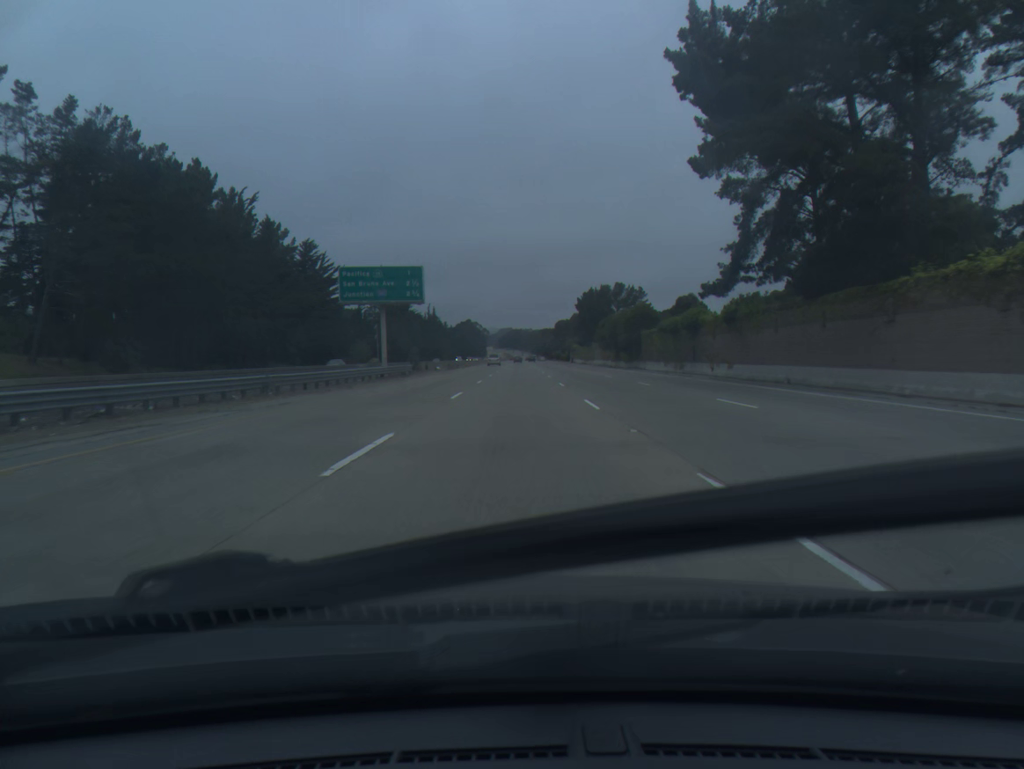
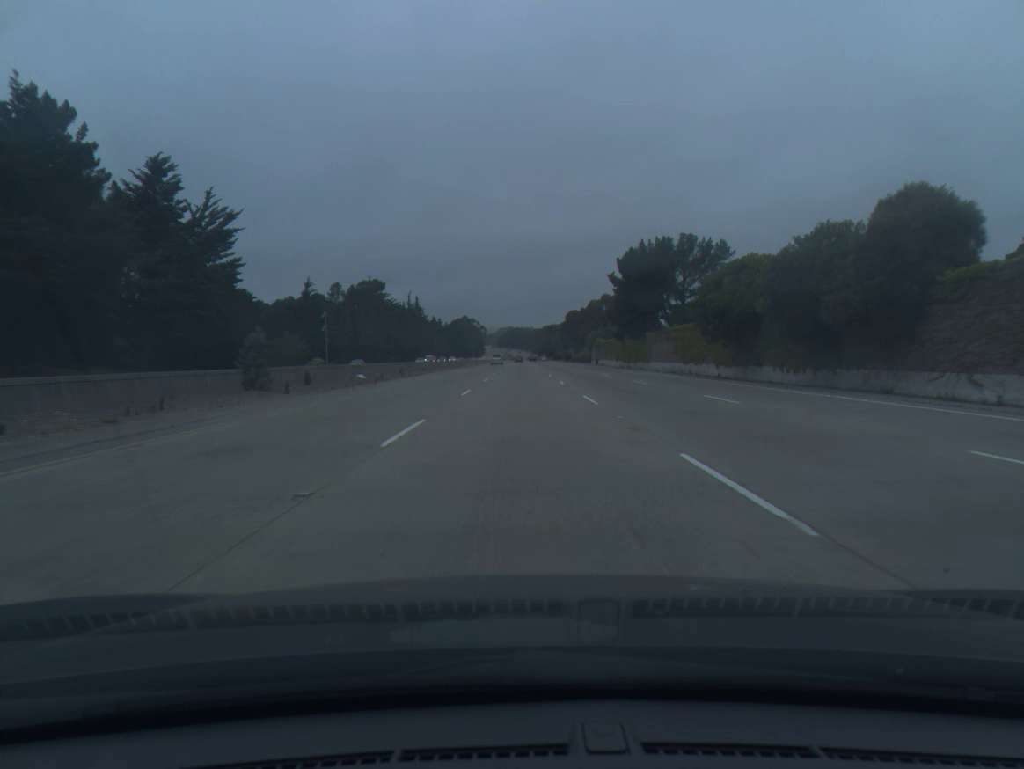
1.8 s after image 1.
(-0.2, +56.2) m; 0°
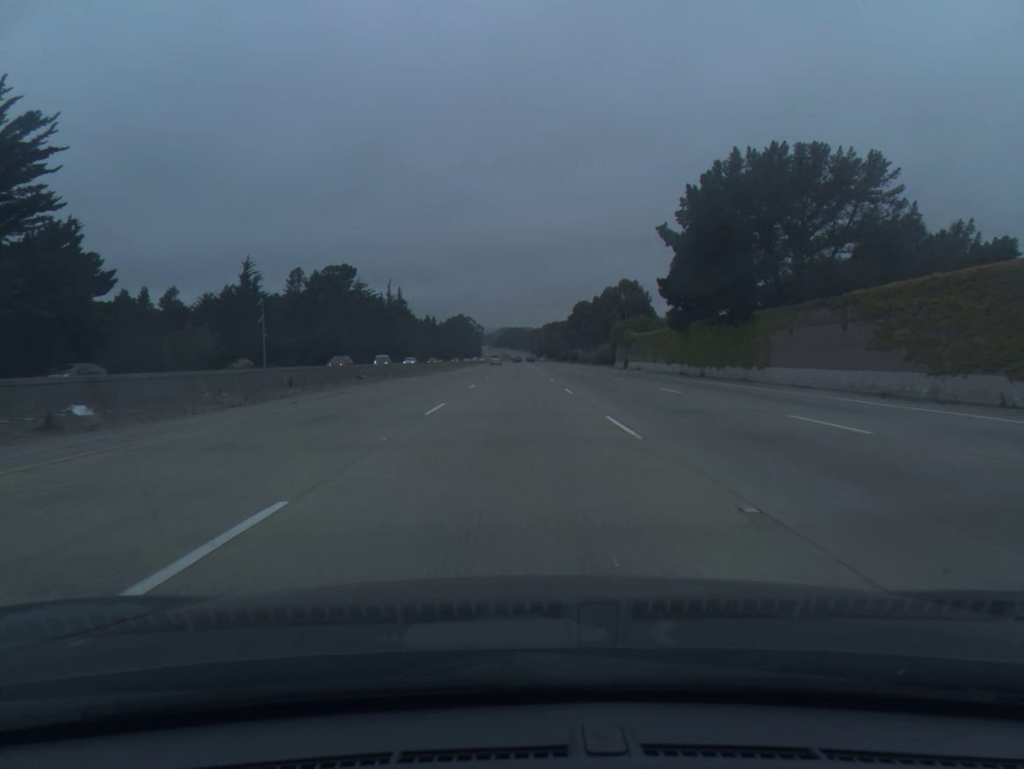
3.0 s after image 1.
(+0.1, +37.4) m; 0°
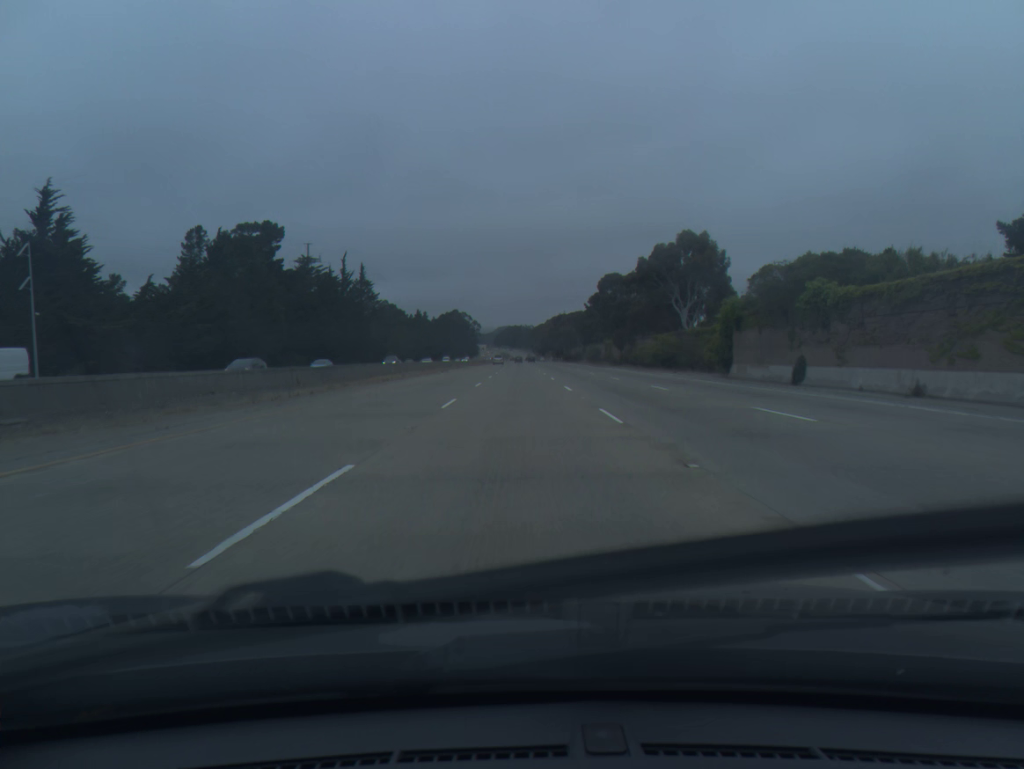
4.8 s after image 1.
(-0.2, +56.1) m; 0°
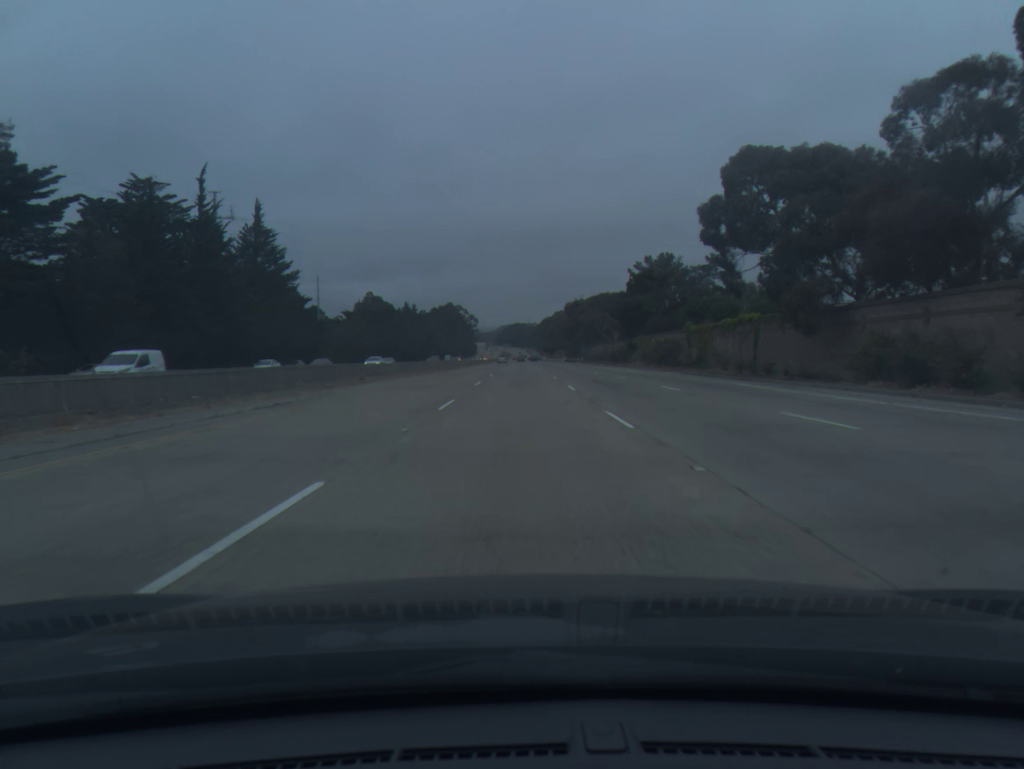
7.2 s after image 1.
(-0.1, +74.6) m; 0°
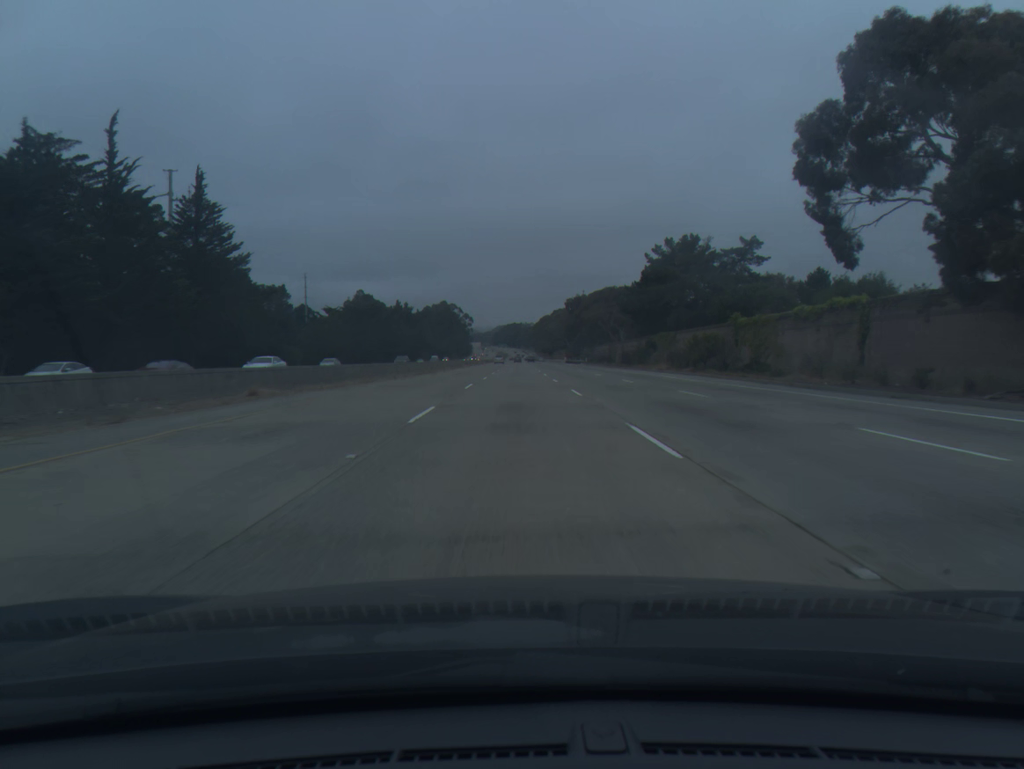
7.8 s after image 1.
(0.0, +18.6) m; 0°
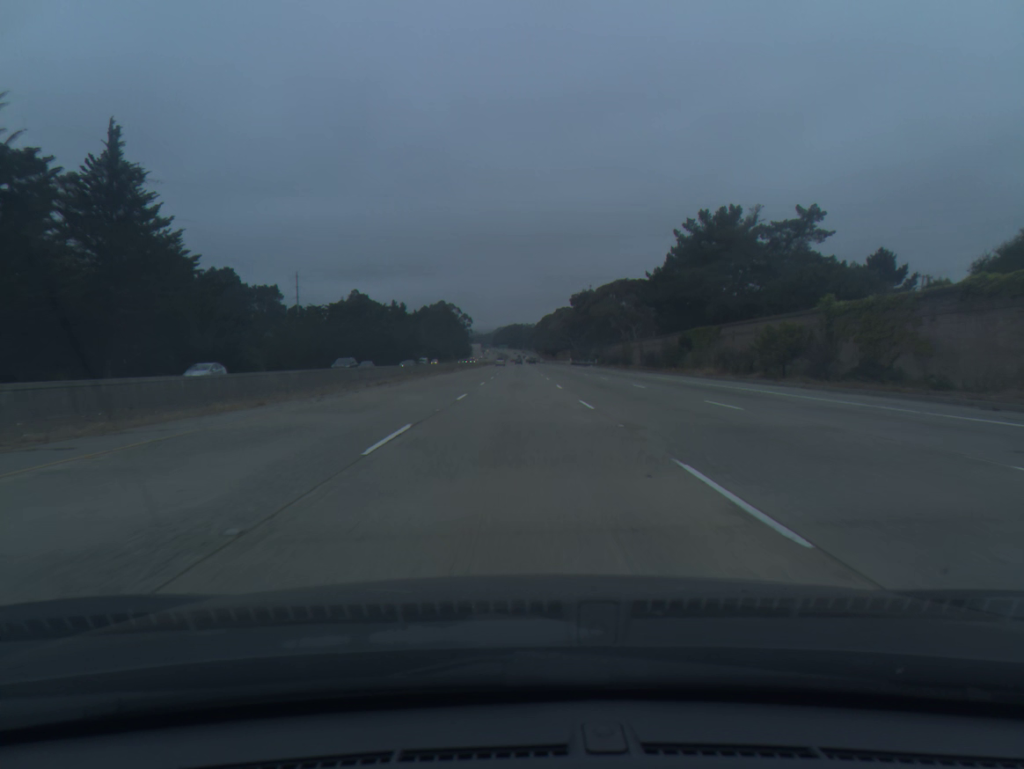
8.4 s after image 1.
(0.0, +18.6) m; 0°
